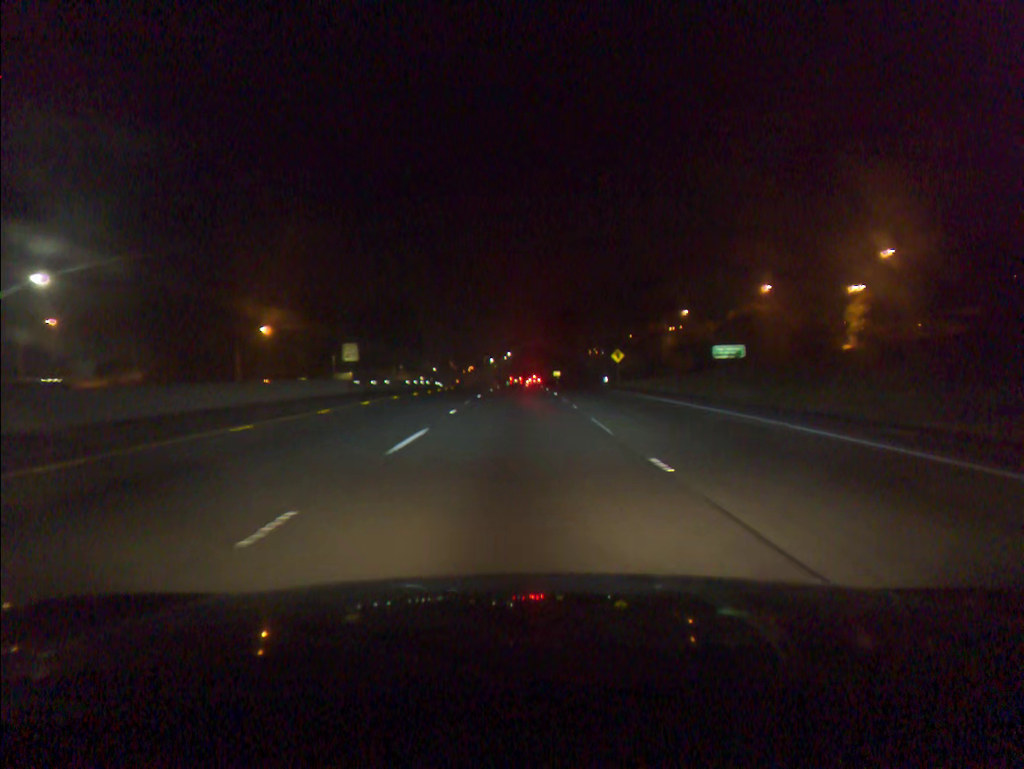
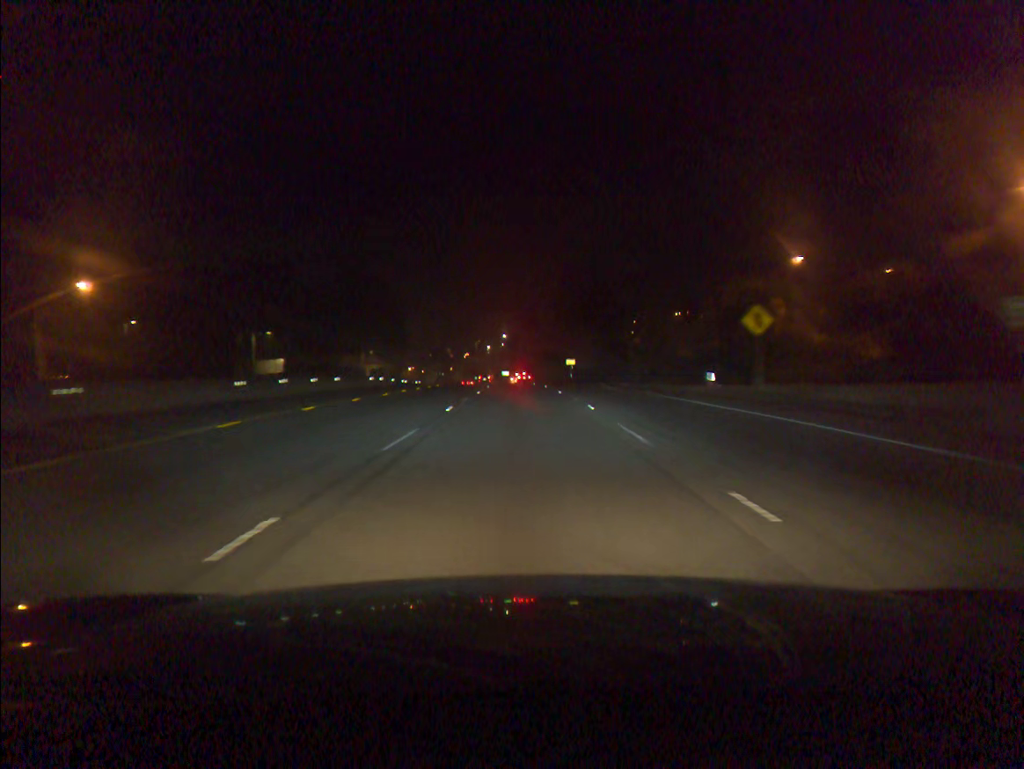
(-0.1, +46.1) m; 0°
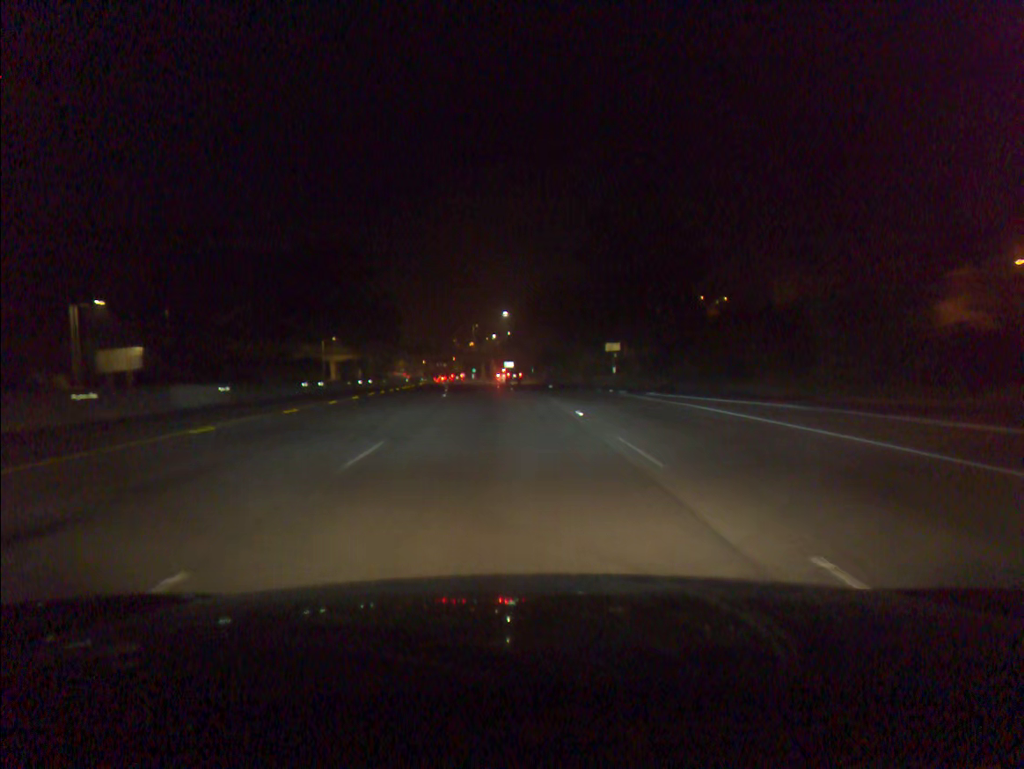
(-0.1, +46.4) m; -1°
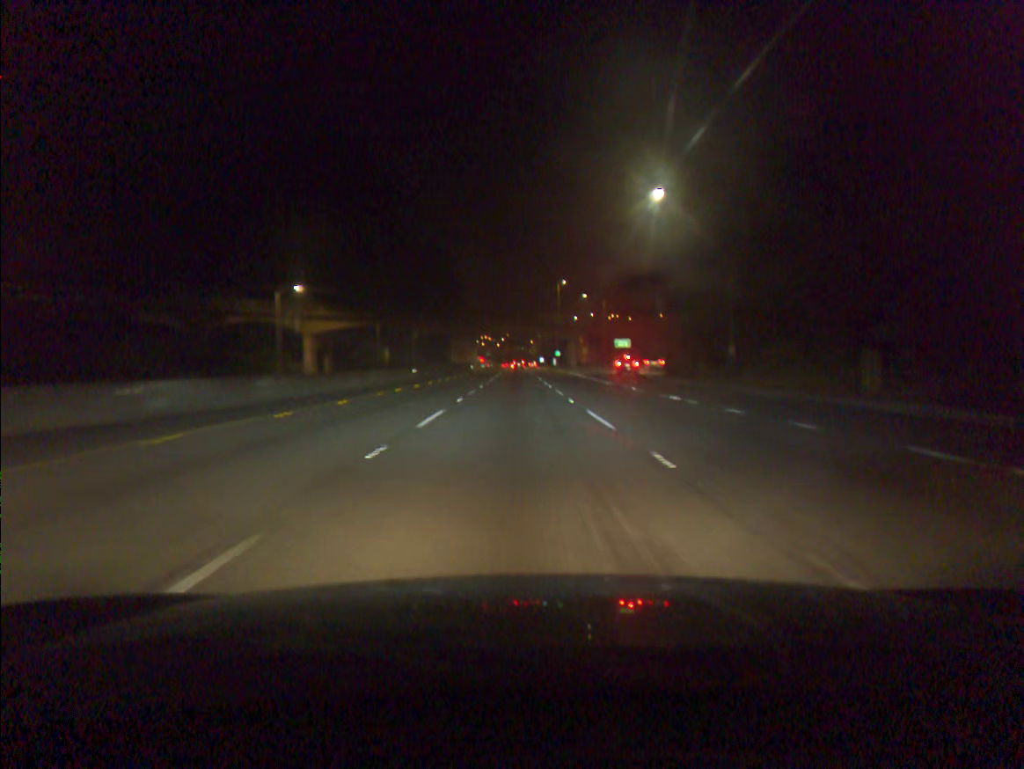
(-5.3, +76.3) m; -6°
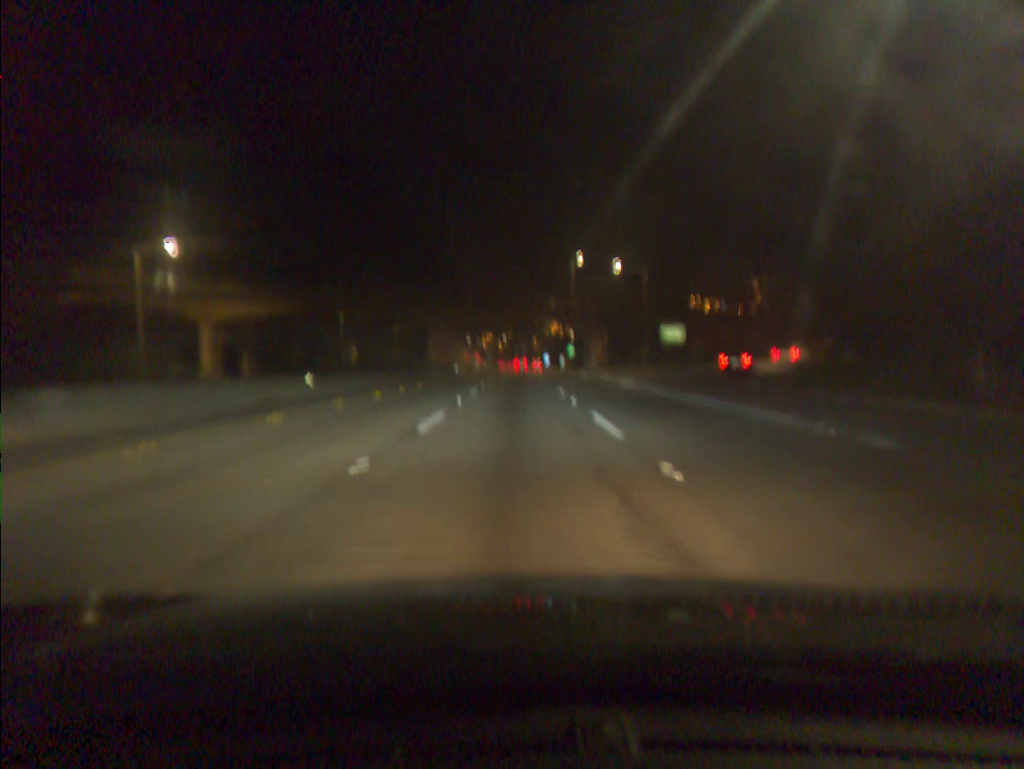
(0.0, +30.6) m; 0°
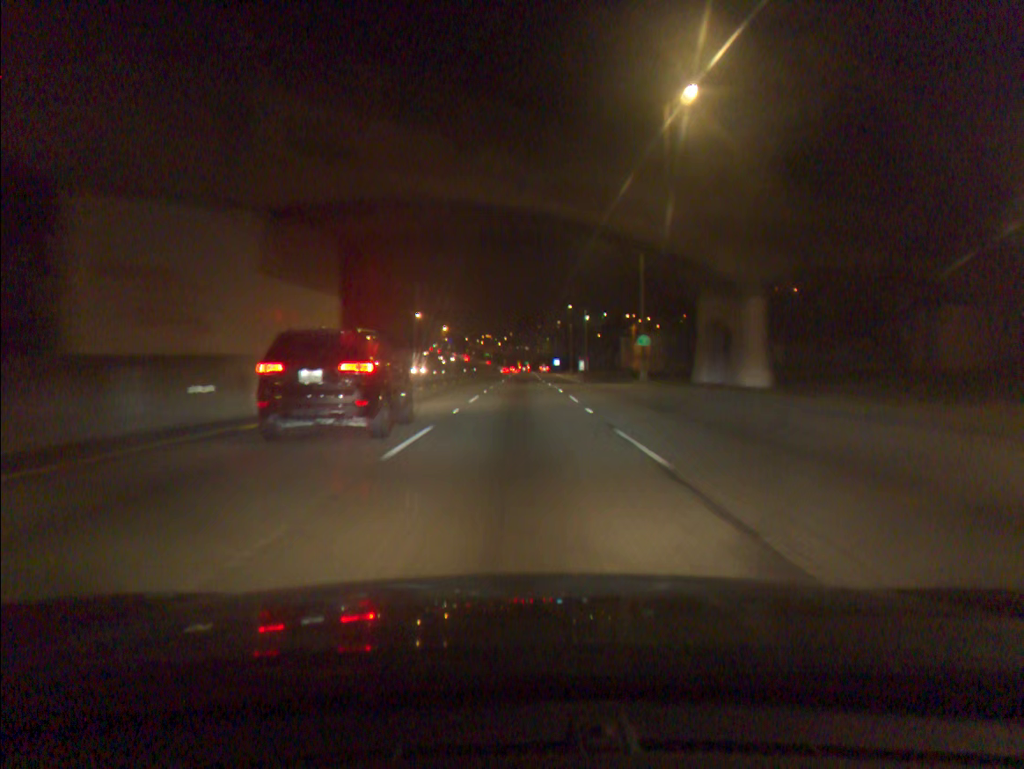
(-0.1, +63.0) m; 0°
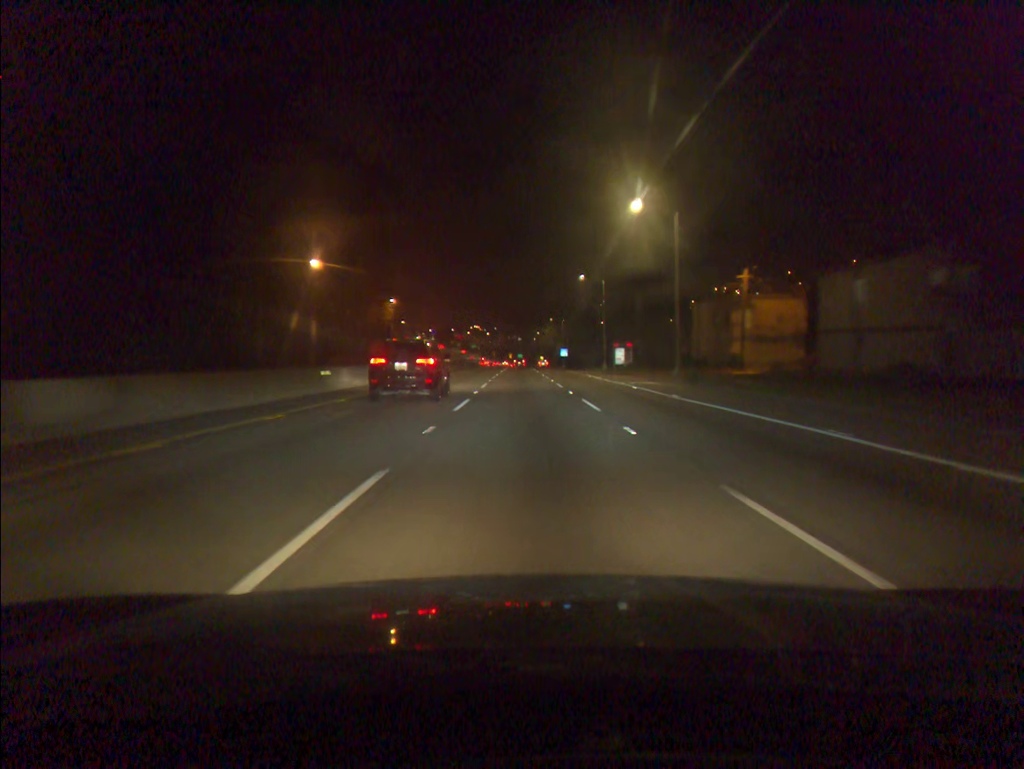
(+0.4, +65.2) m; +1°
